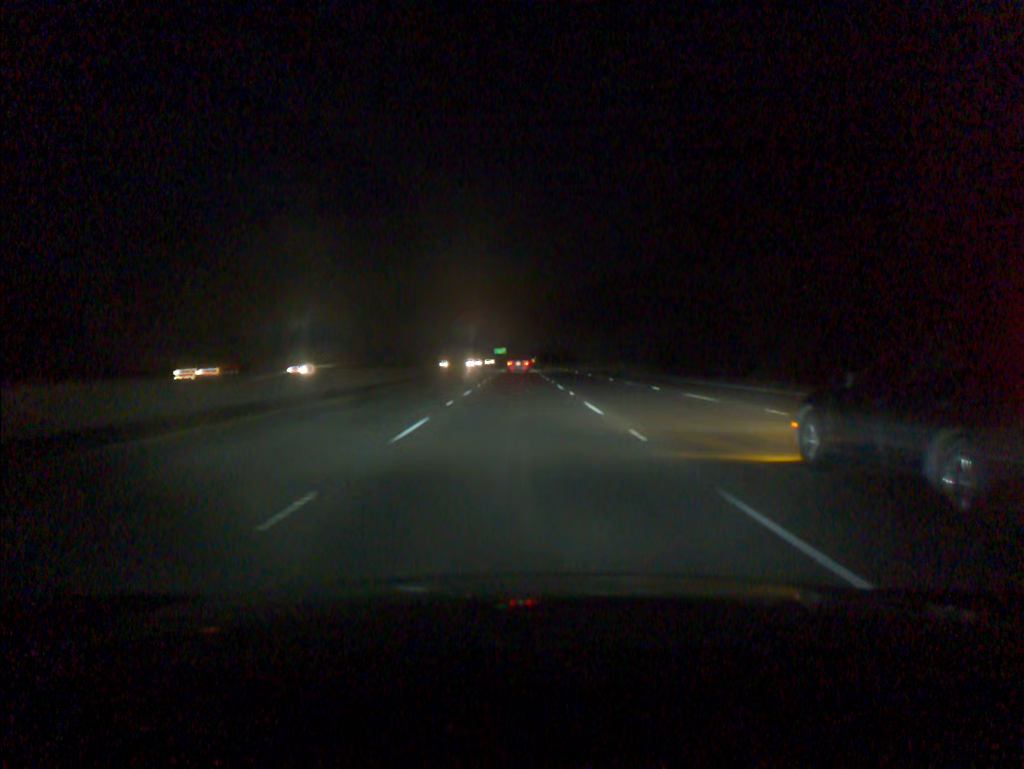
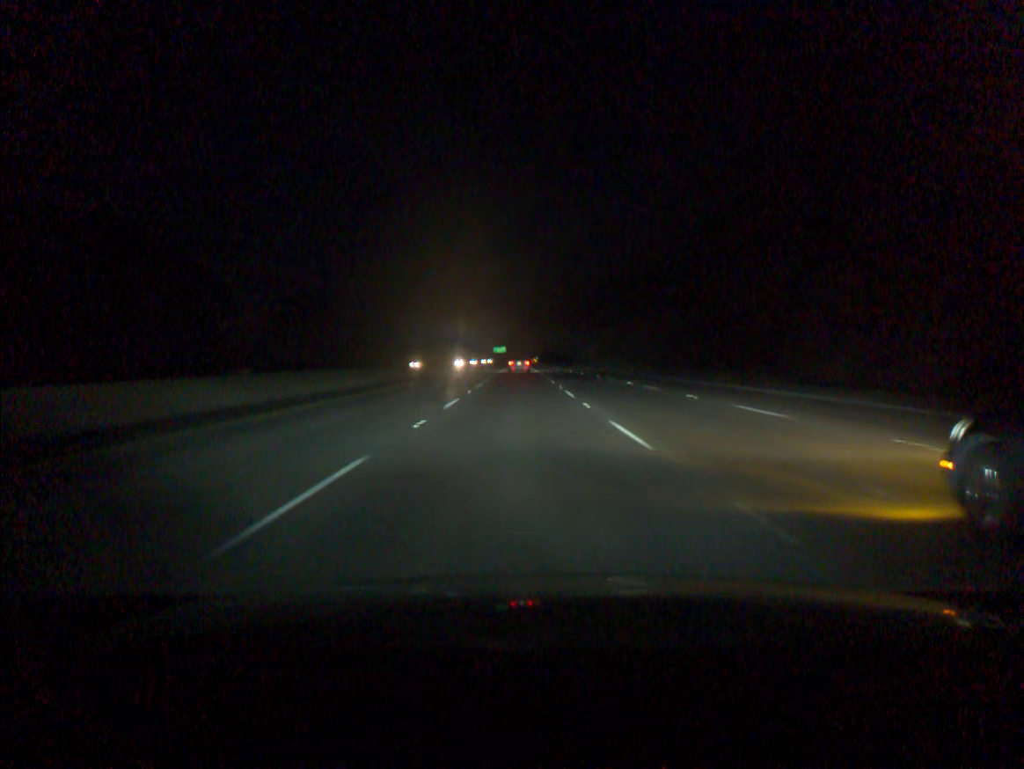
(0.0, +35.4) m; 0°
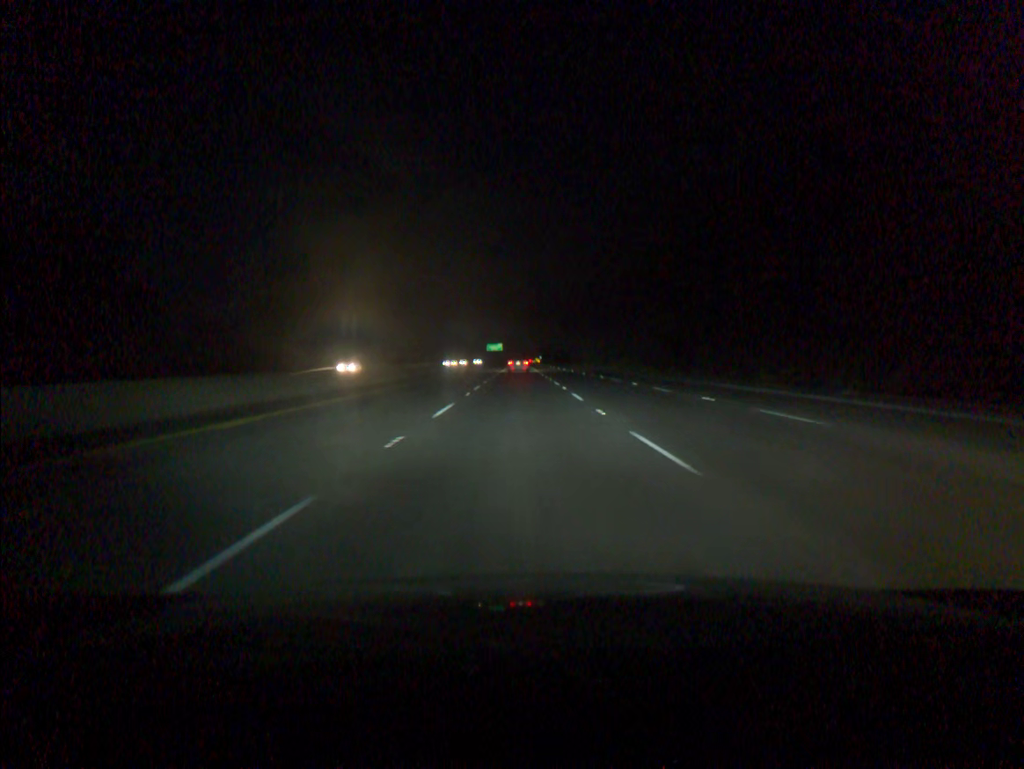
(-0.2, +89.8) m; 0°
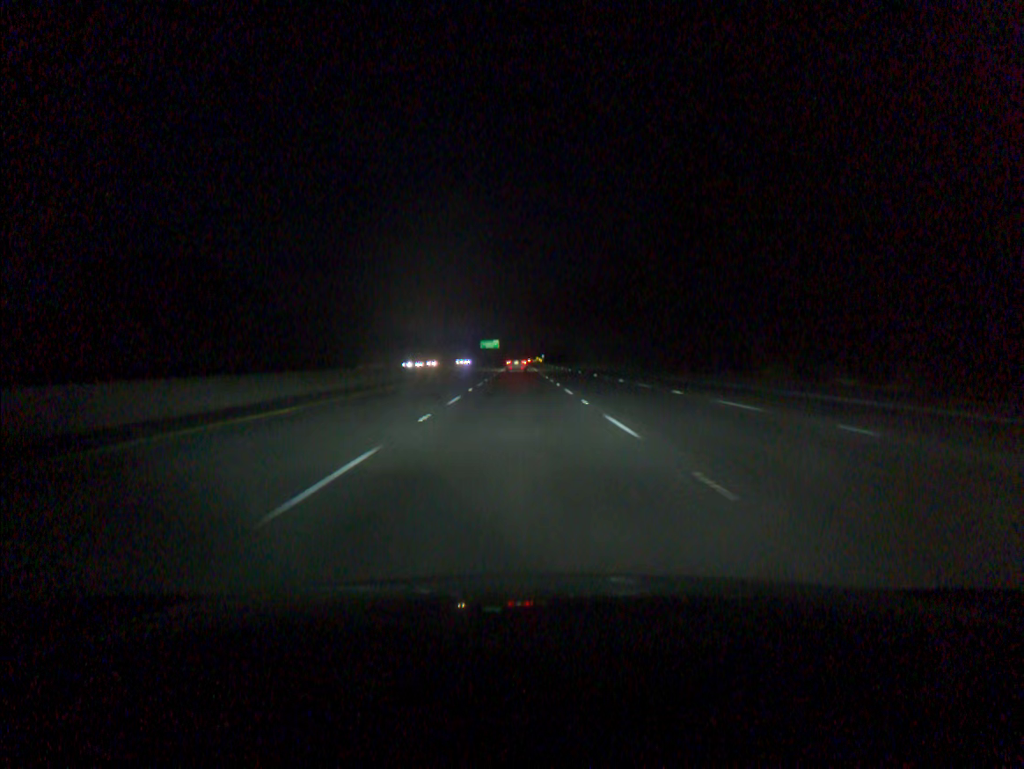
(+0.1, +54.5) m; 0°
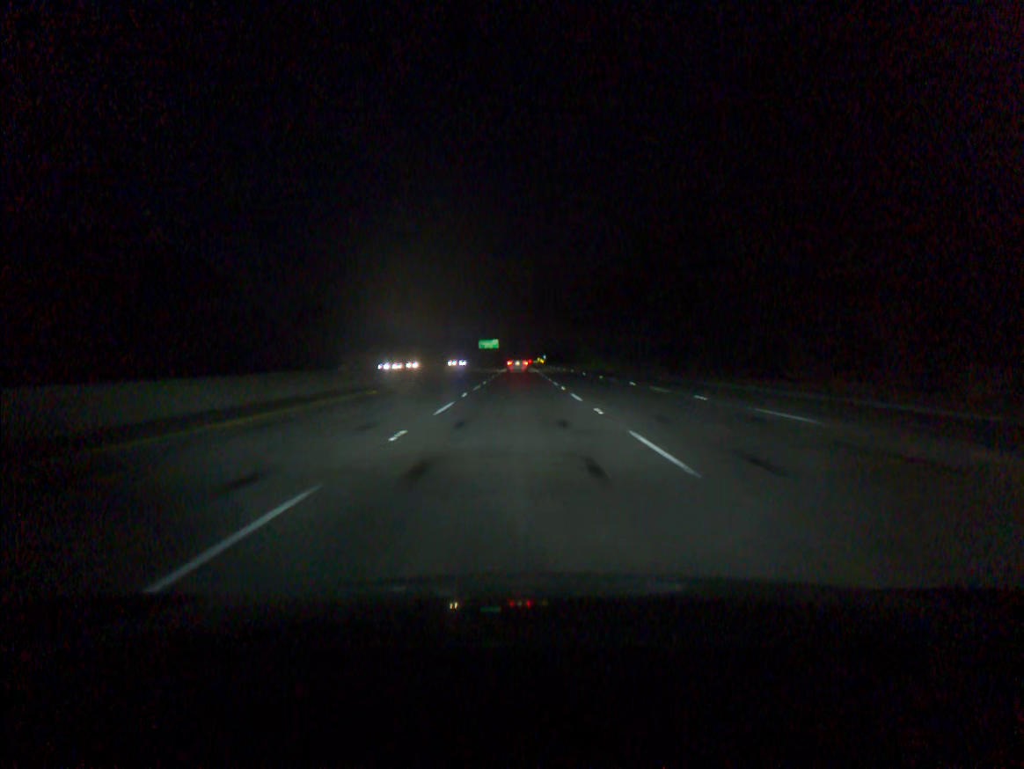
(0.0, +18.3) m; 0°
